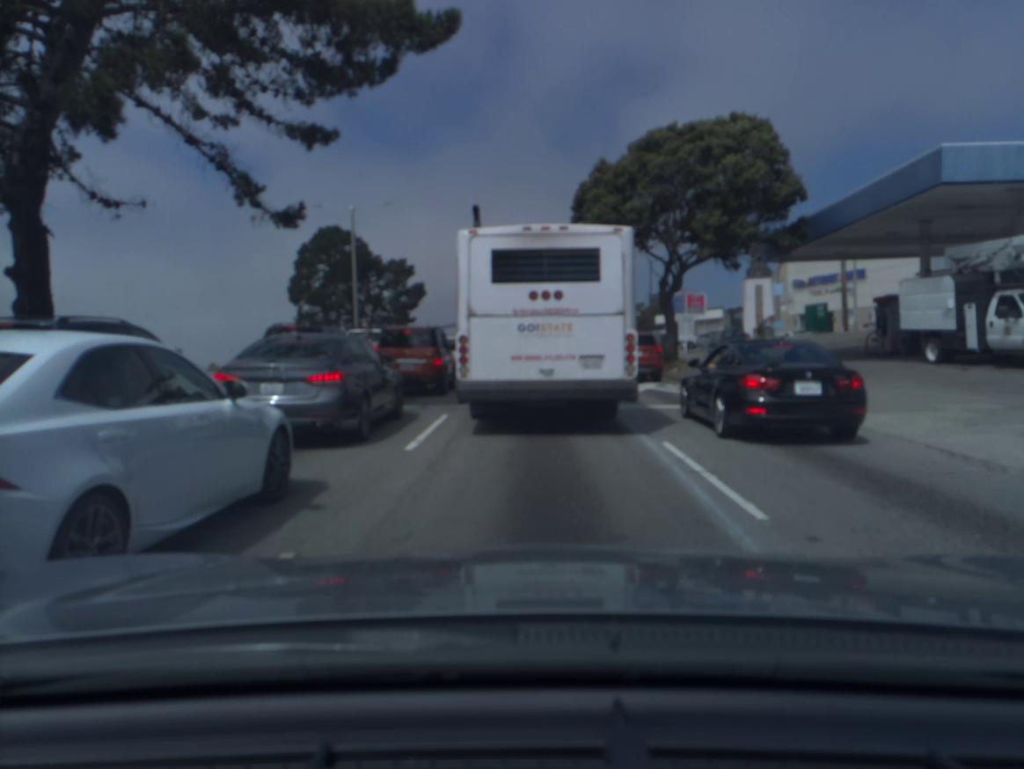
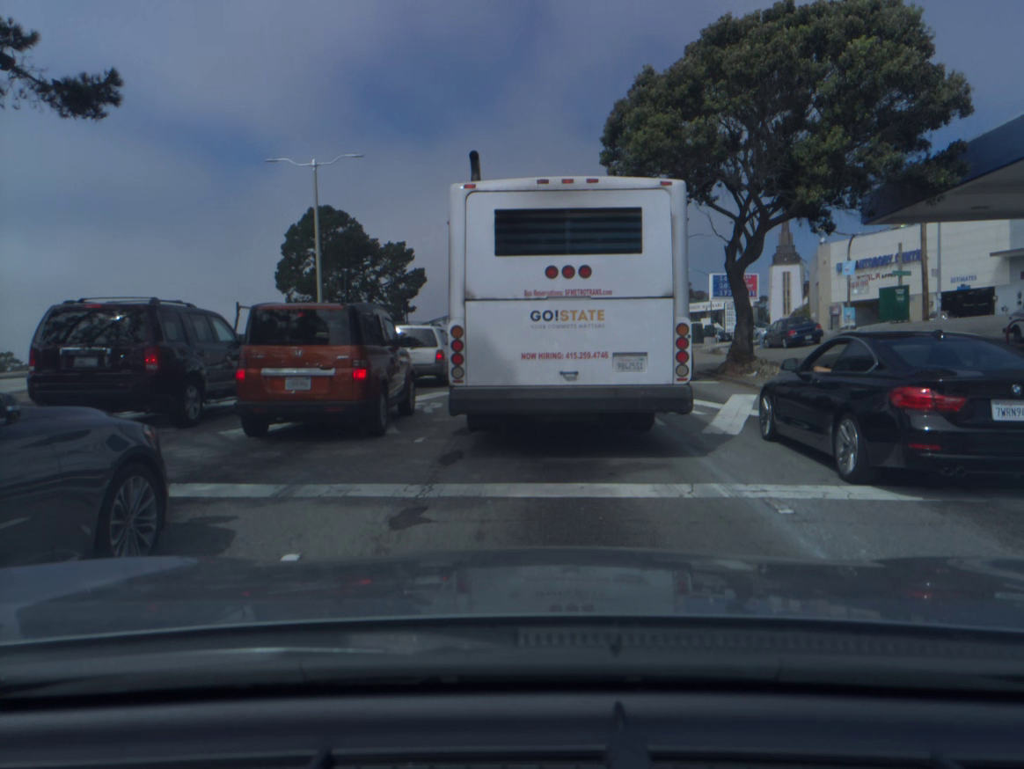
(0.0, +9.5) m; -1°
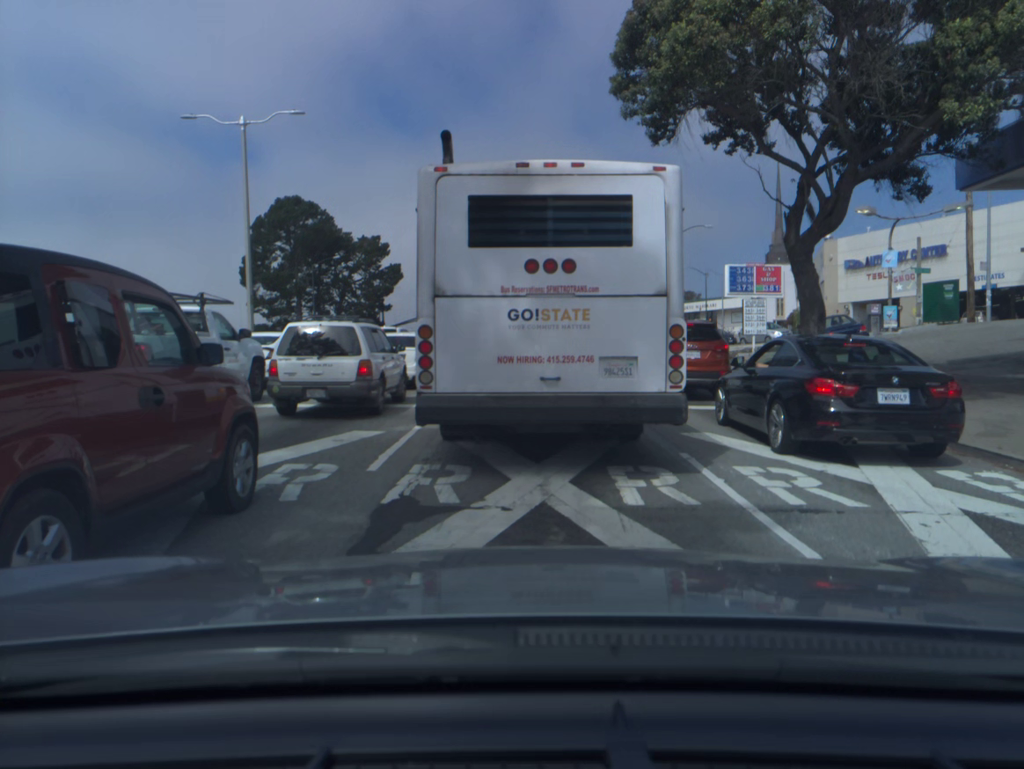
(+0.1, +7.0) m; +1°
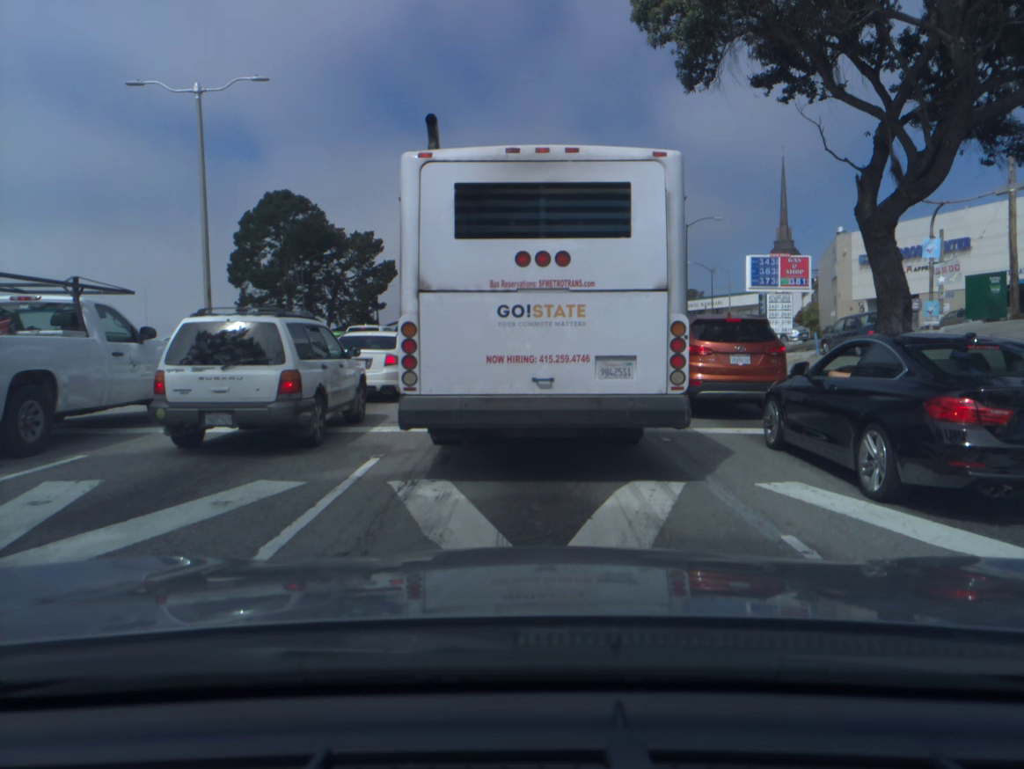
(0.0, +3.7) m; +1°
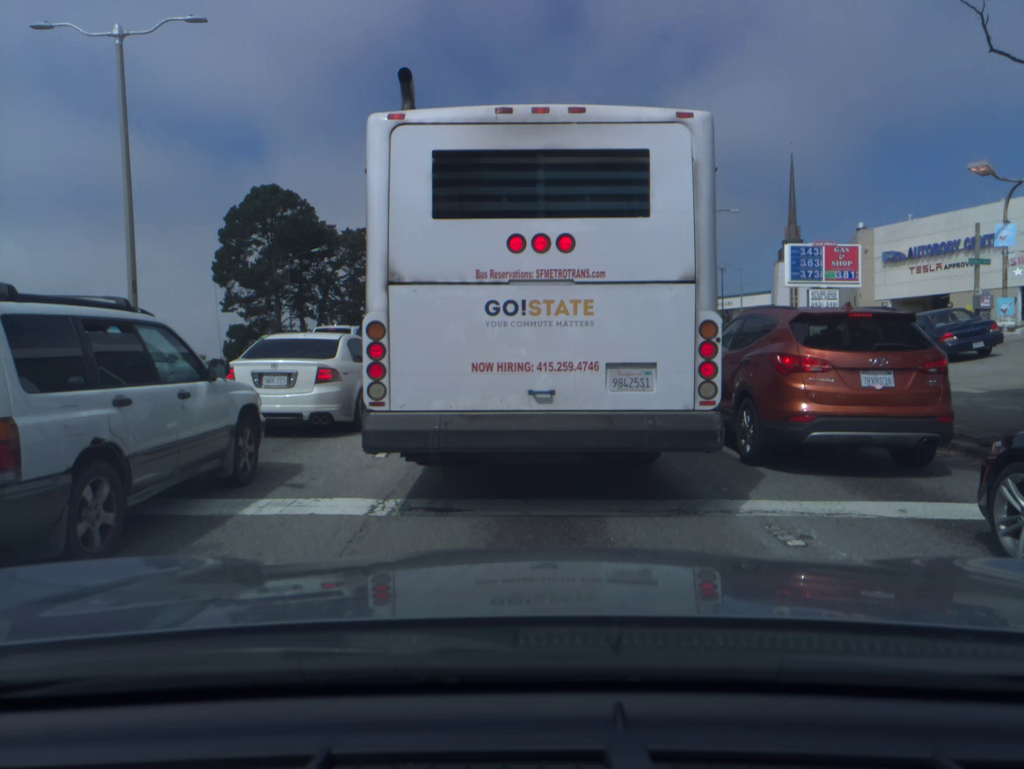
(-0.1, +4.9) m; -2°
